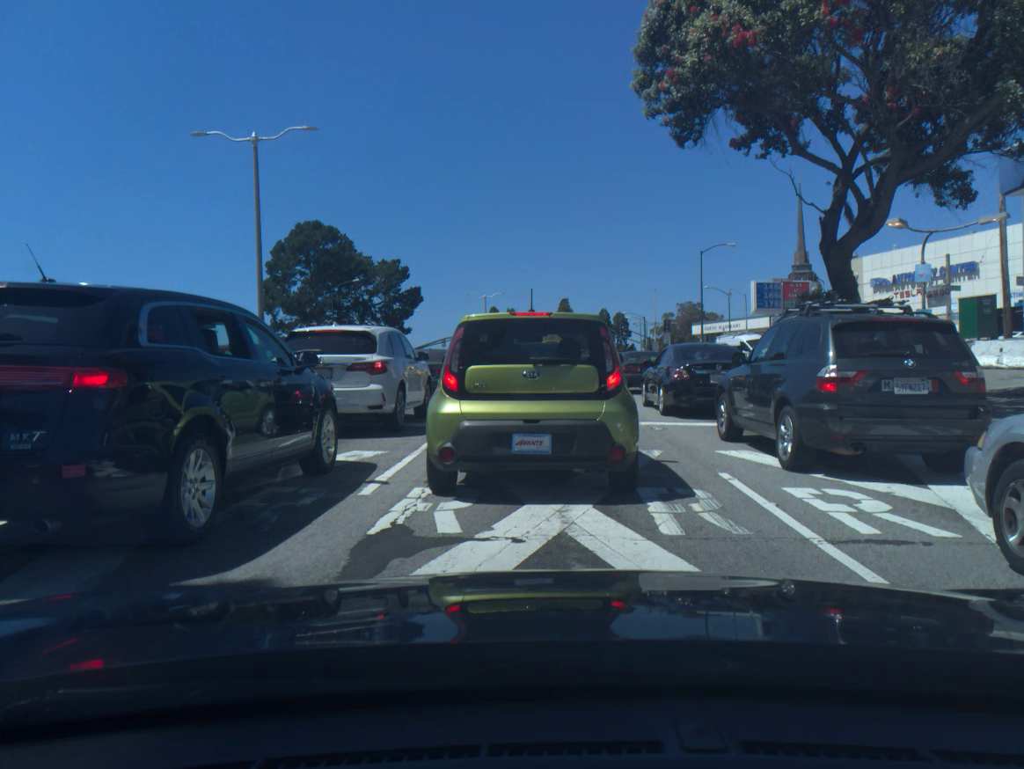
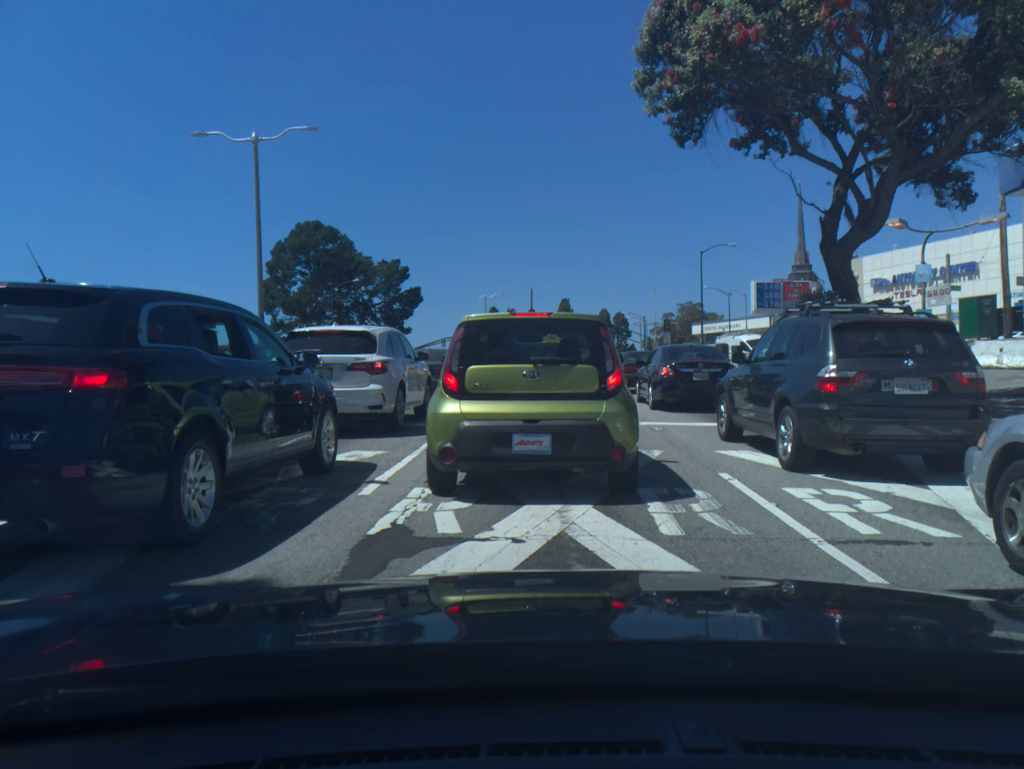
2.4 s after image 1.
(0.0, 0.0) m; 0°
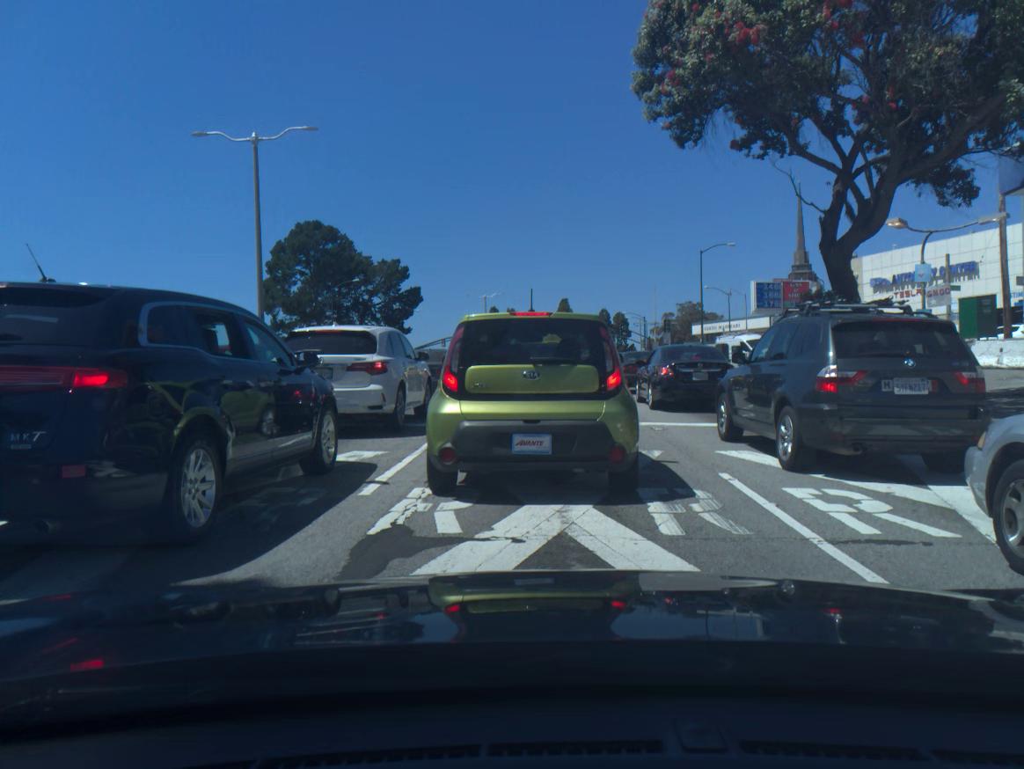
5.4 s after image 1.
(0.0, 0.0) m; 0°
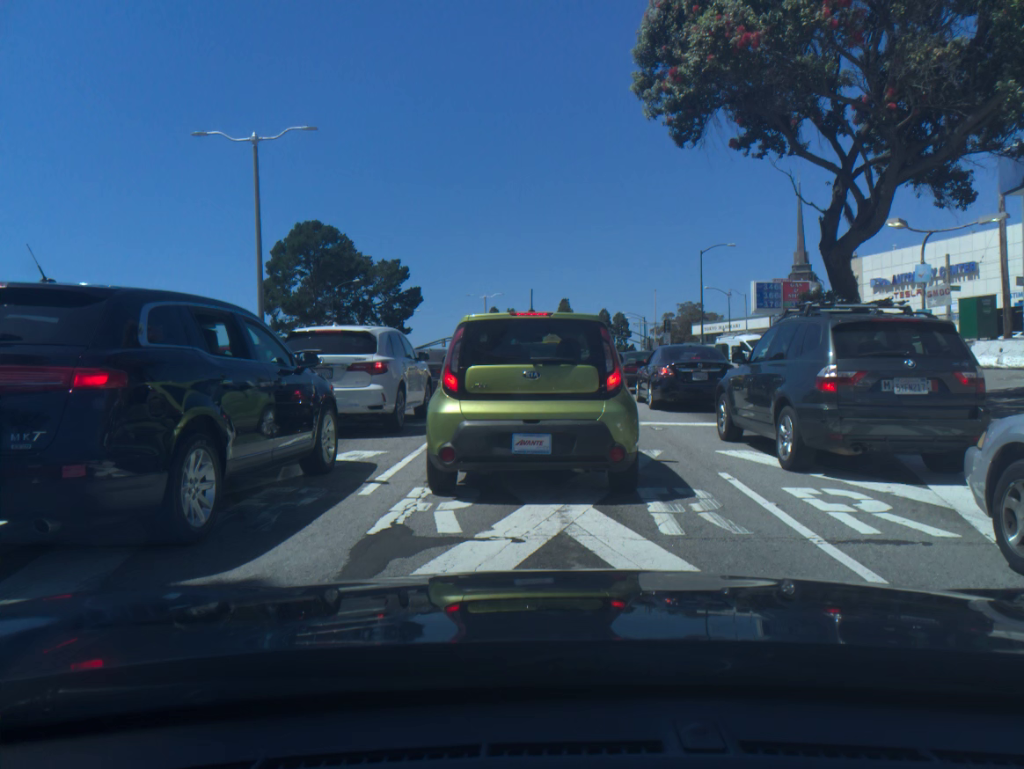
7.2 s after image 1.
(0.0, 0.0) m; 0°
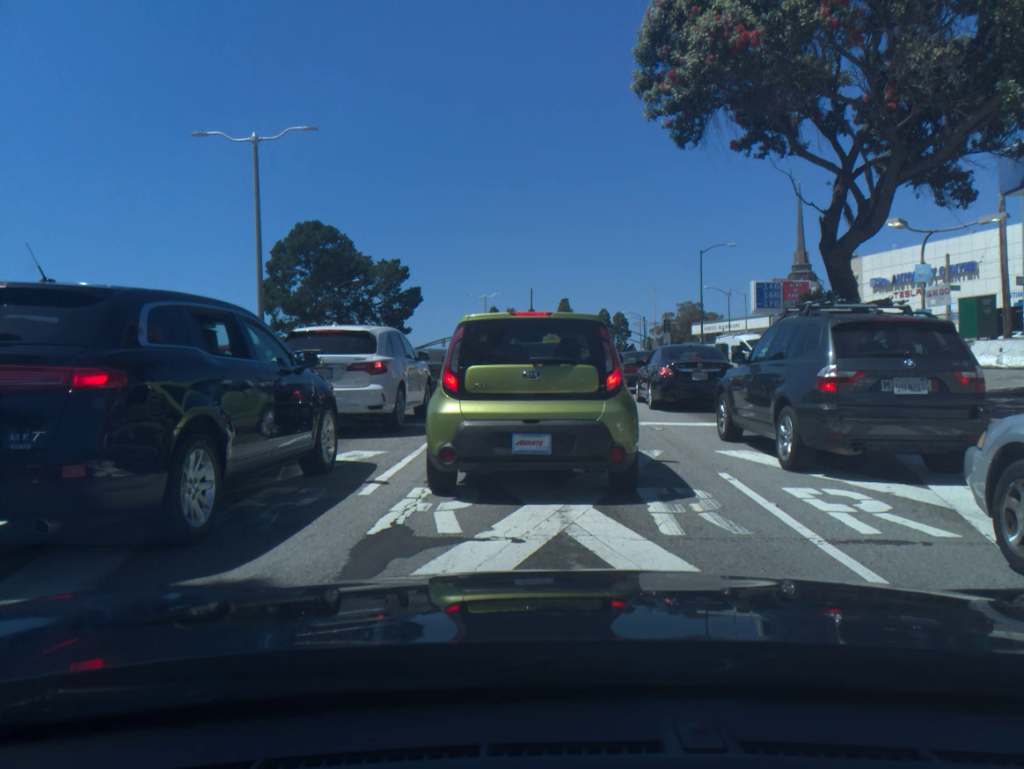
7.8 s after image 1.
(0.0, 0.0) m; 0°
